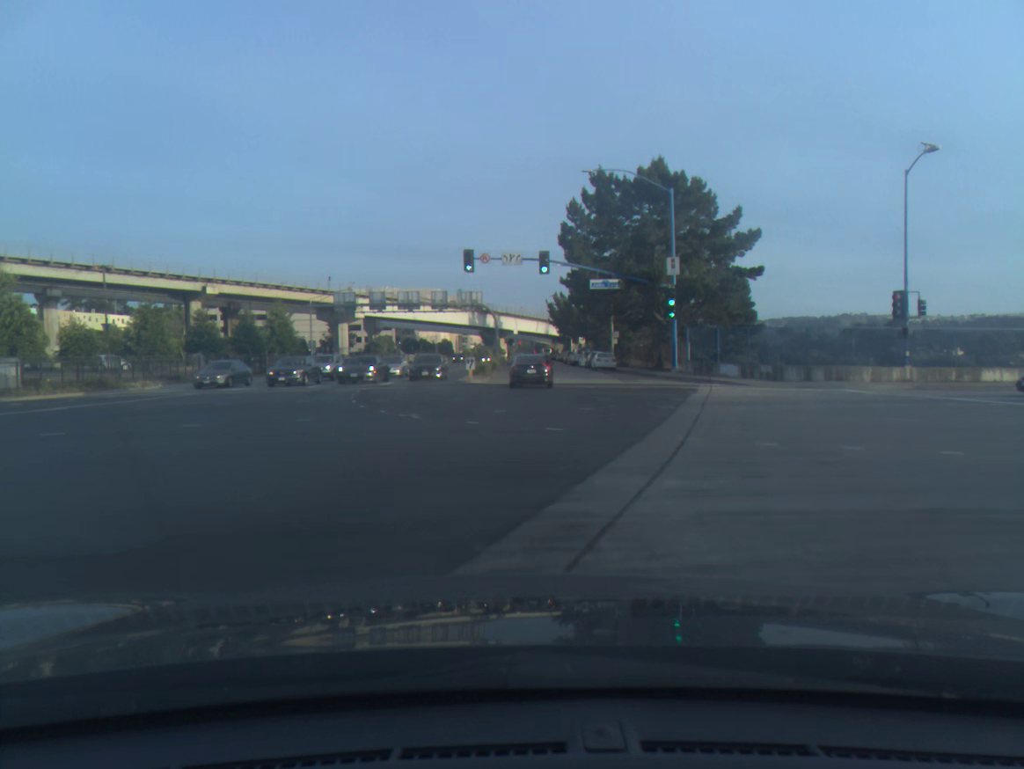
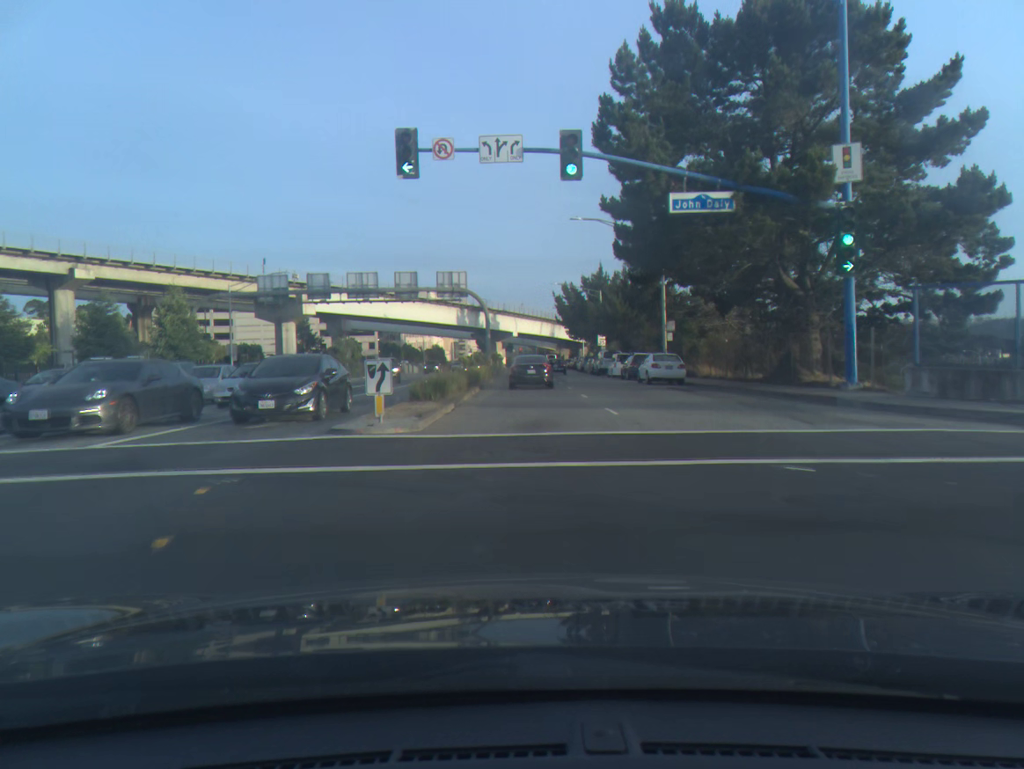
(0.0, +24.9) m; 0°
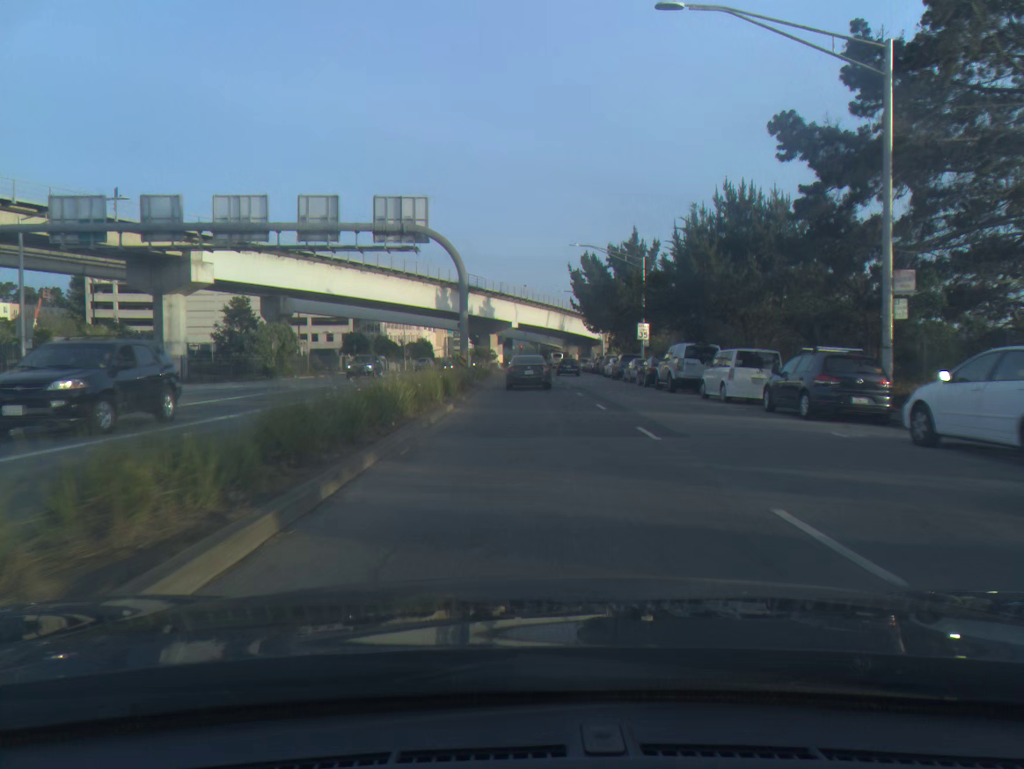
(-0.1, +27.1) m; 0°
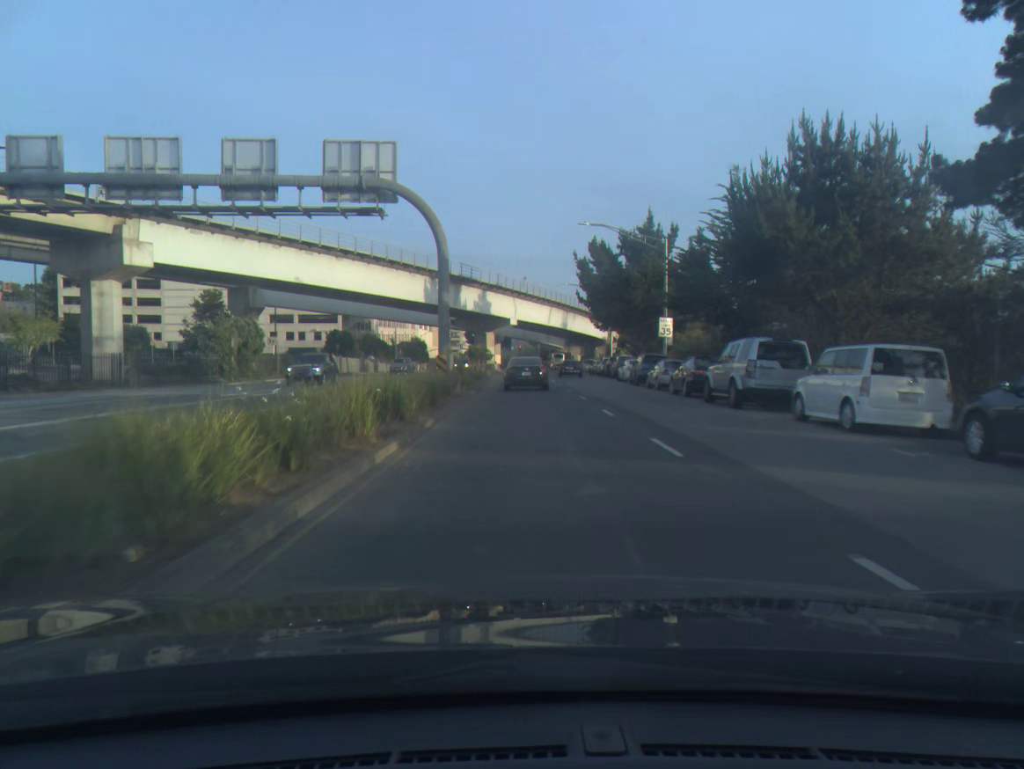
(0.0, +8.9) m; 0°
